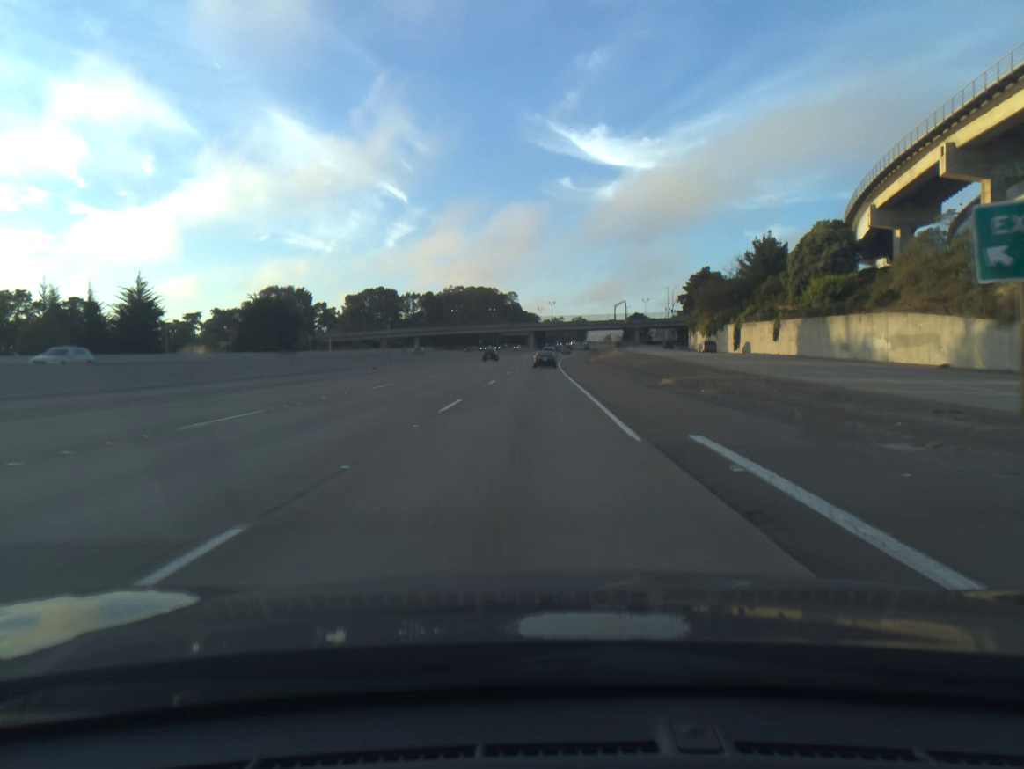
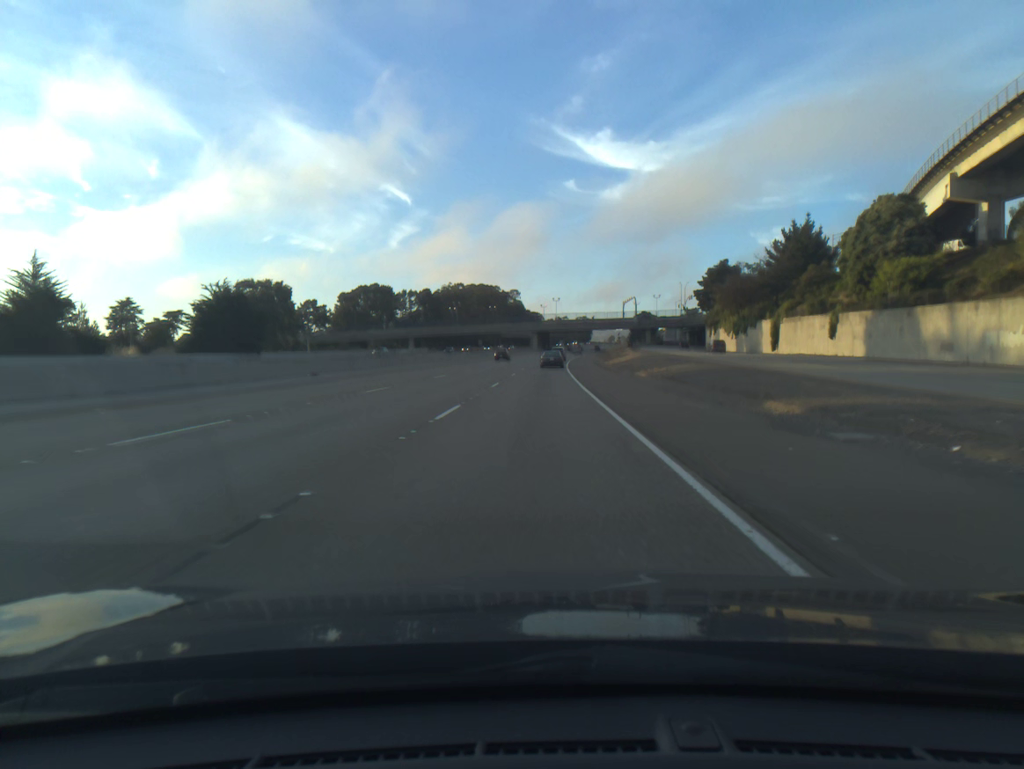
(0.0, +16.2) m; 0°
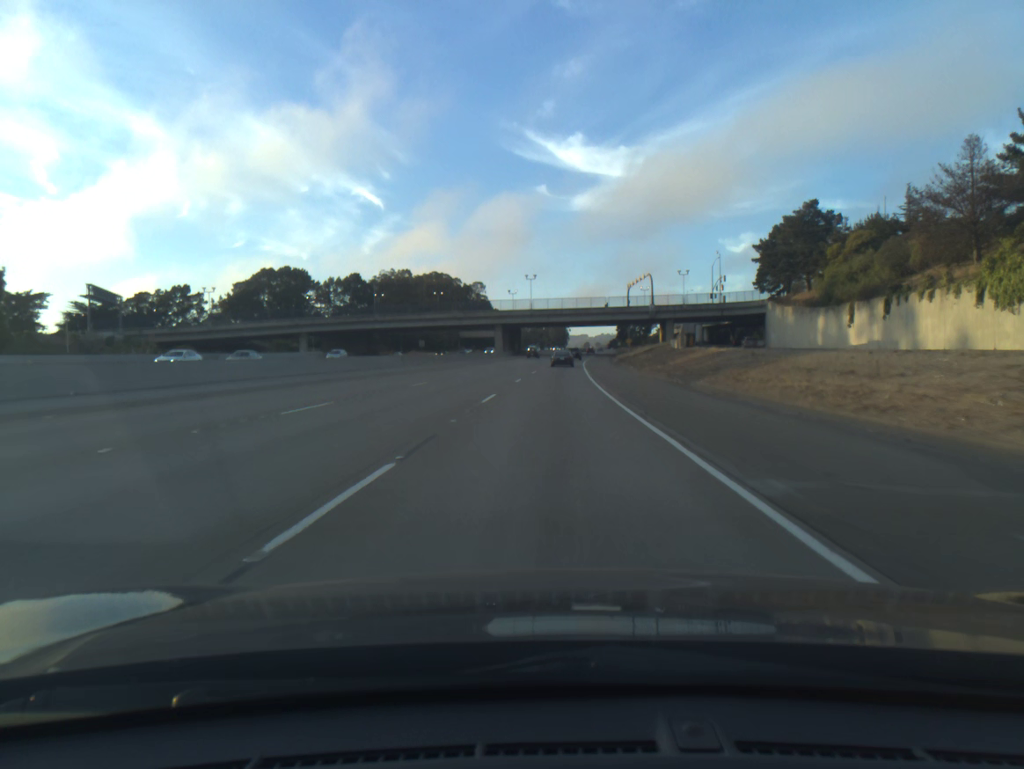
(+1.0, +81.8) m; +2°
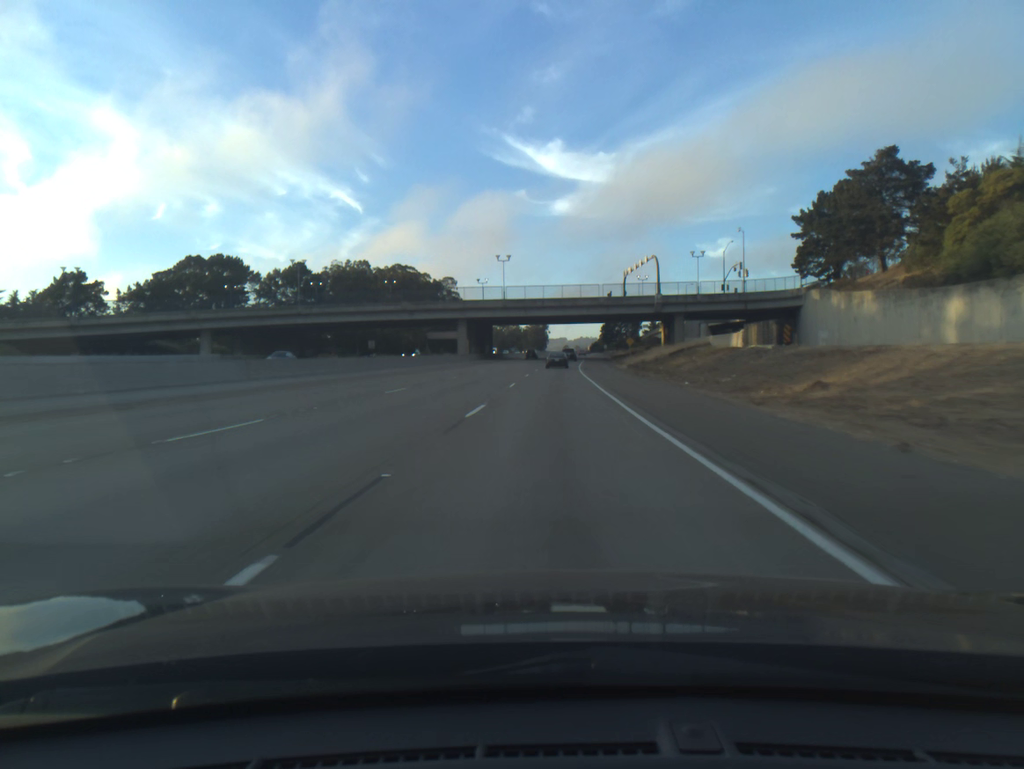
(+0.4, +33.0) m; +2°
